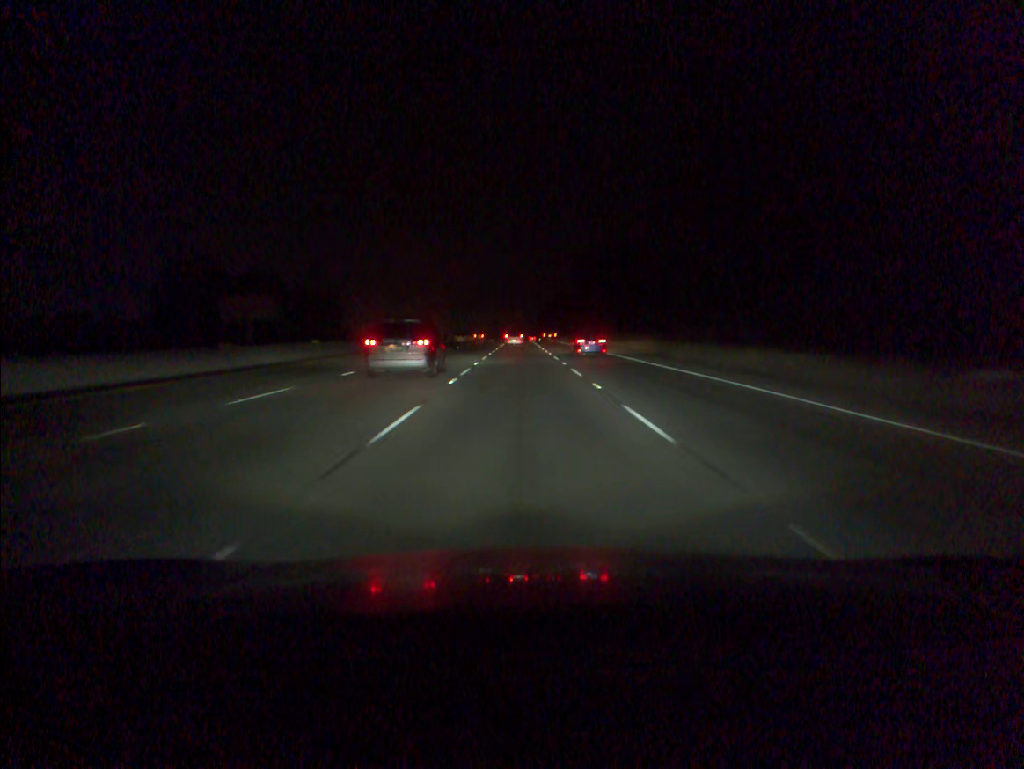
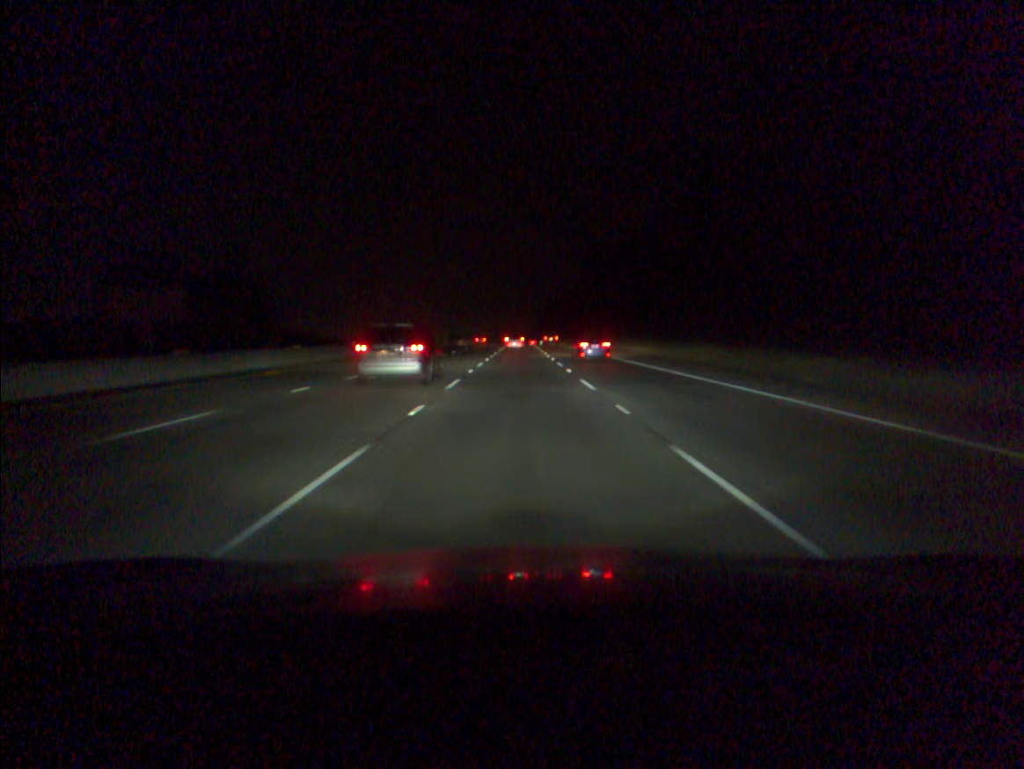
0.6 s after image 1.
(0.0, +19.2) m; 0°
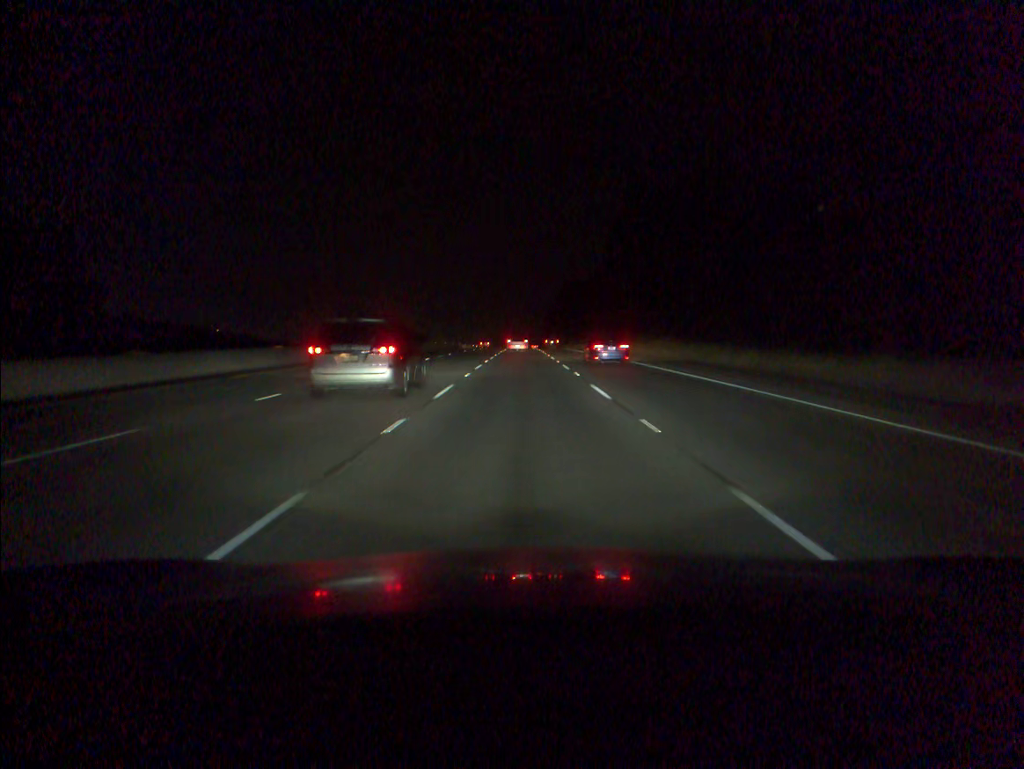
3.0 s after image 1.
(-0.1, +76.0) m; 0°
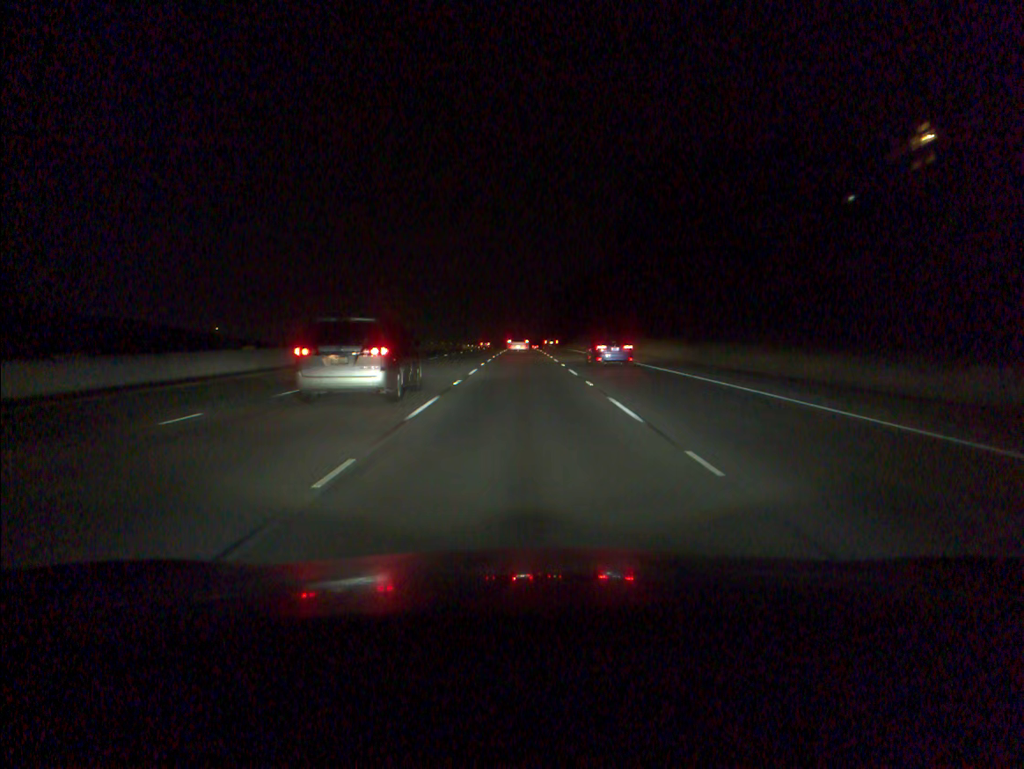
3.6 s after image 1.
(0.0, +18.8) m; 0°
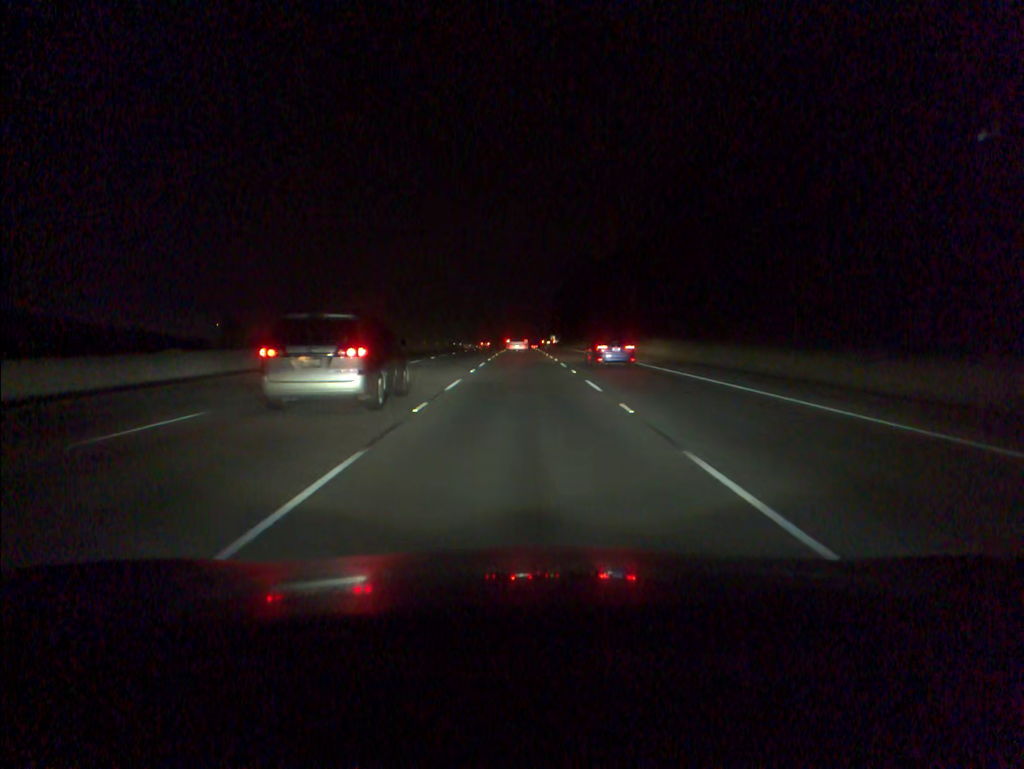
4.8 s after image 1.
(0.0, +37.3) m; 0°
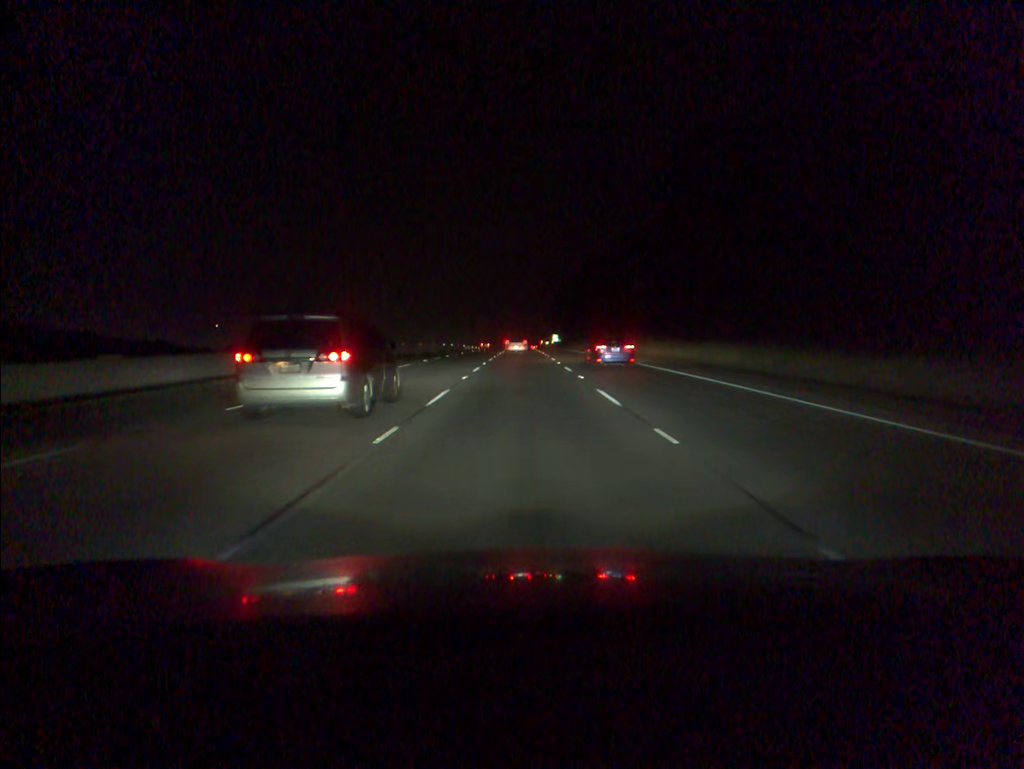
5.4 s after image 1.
(0.0, +18.6) m; 0°
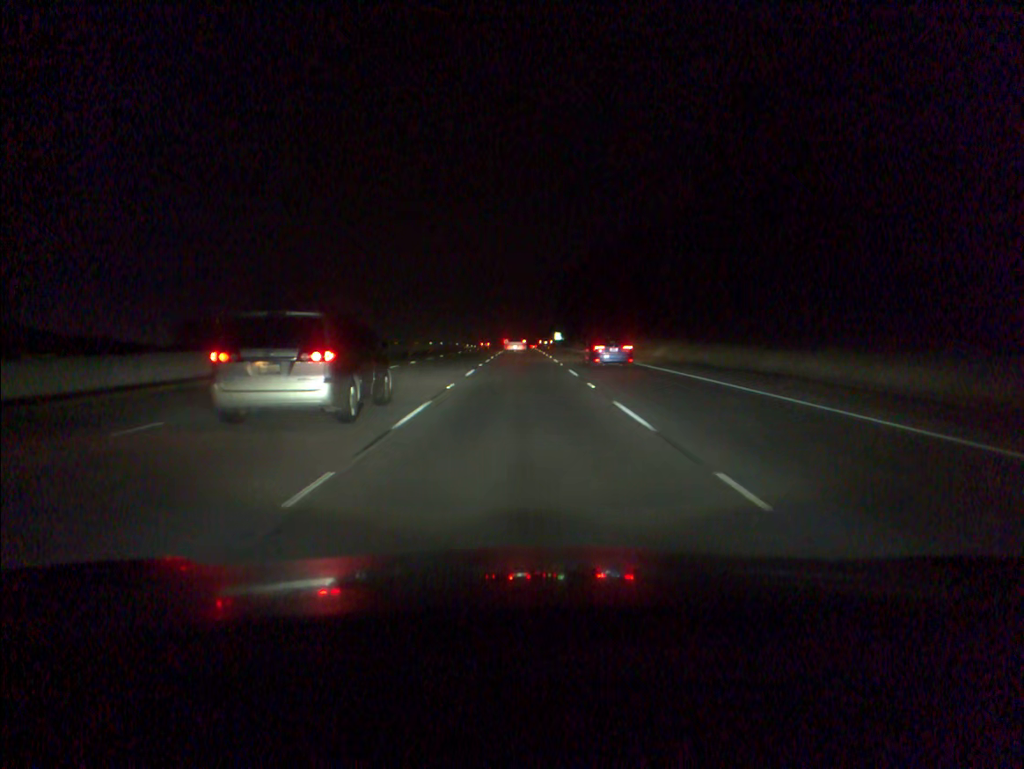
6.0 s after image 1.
(0.0, +18.5) m; 0°
